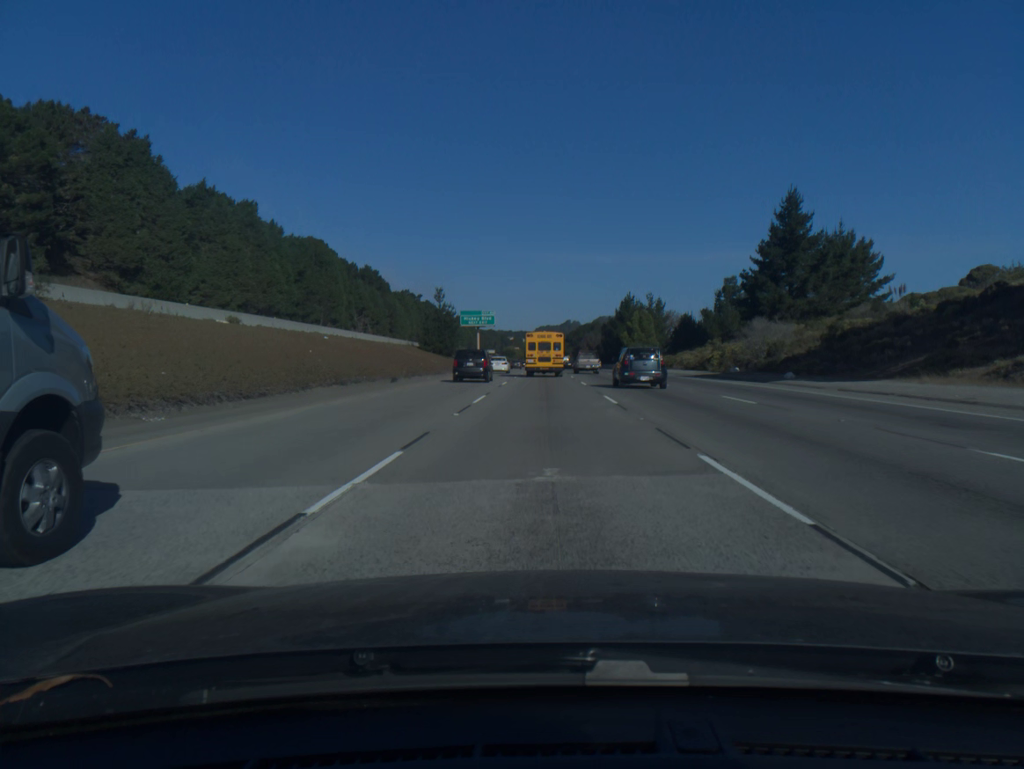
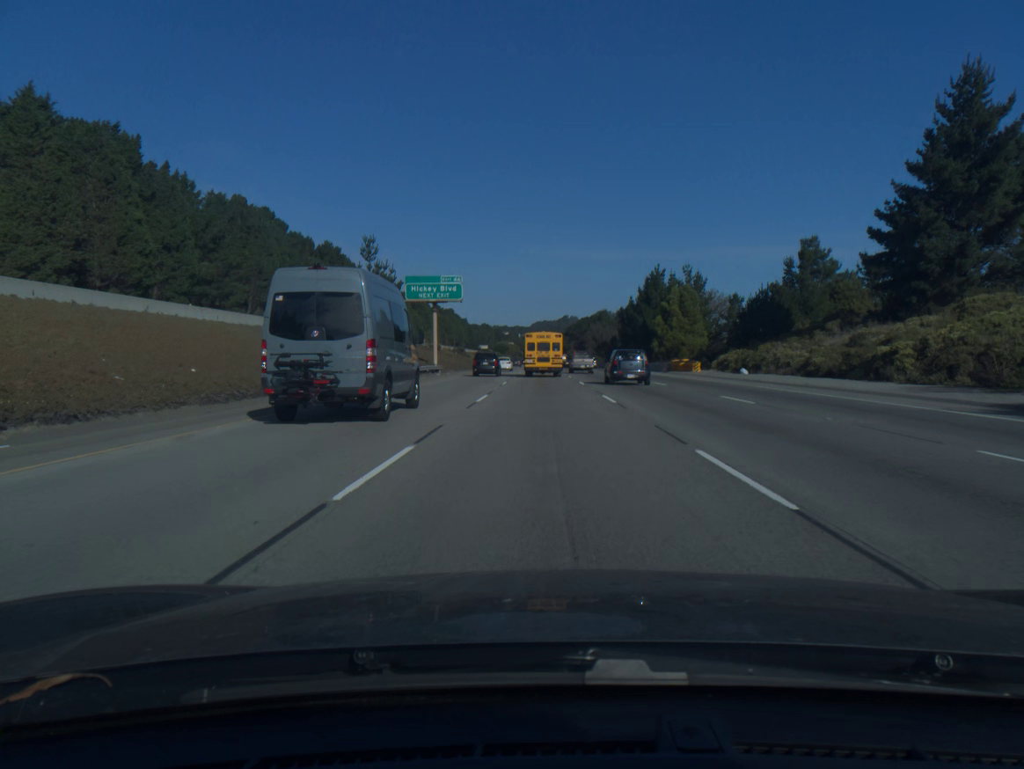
(0.0, +43.2) m; 0°
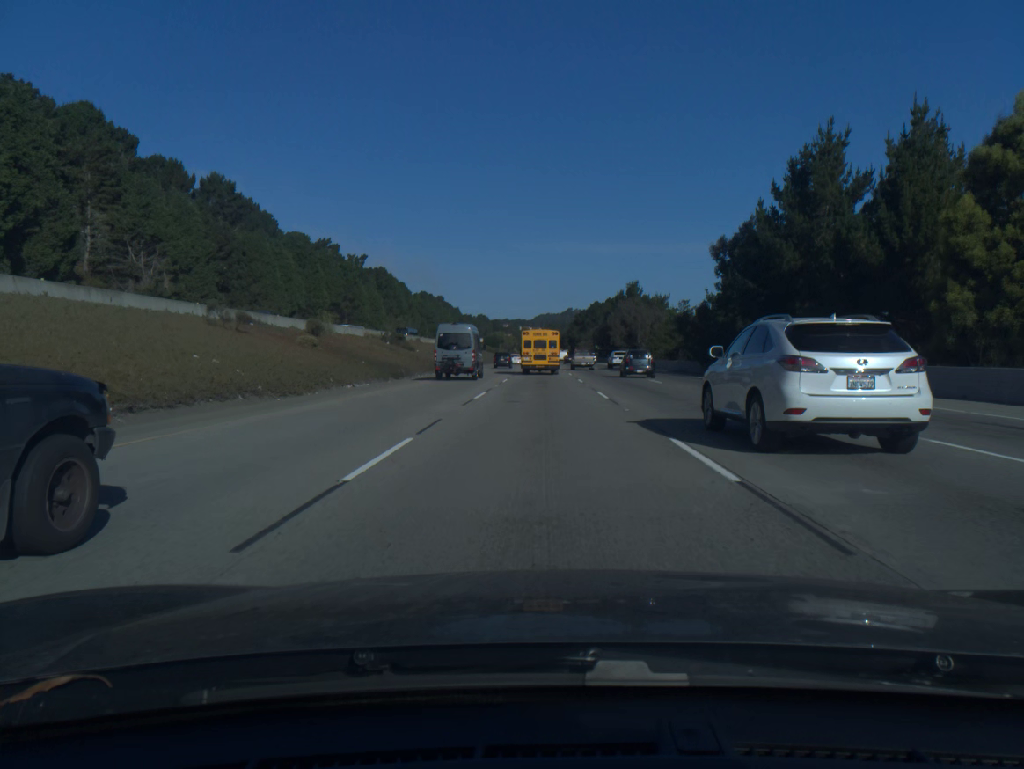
(+0.2, +72.0) m; 0°
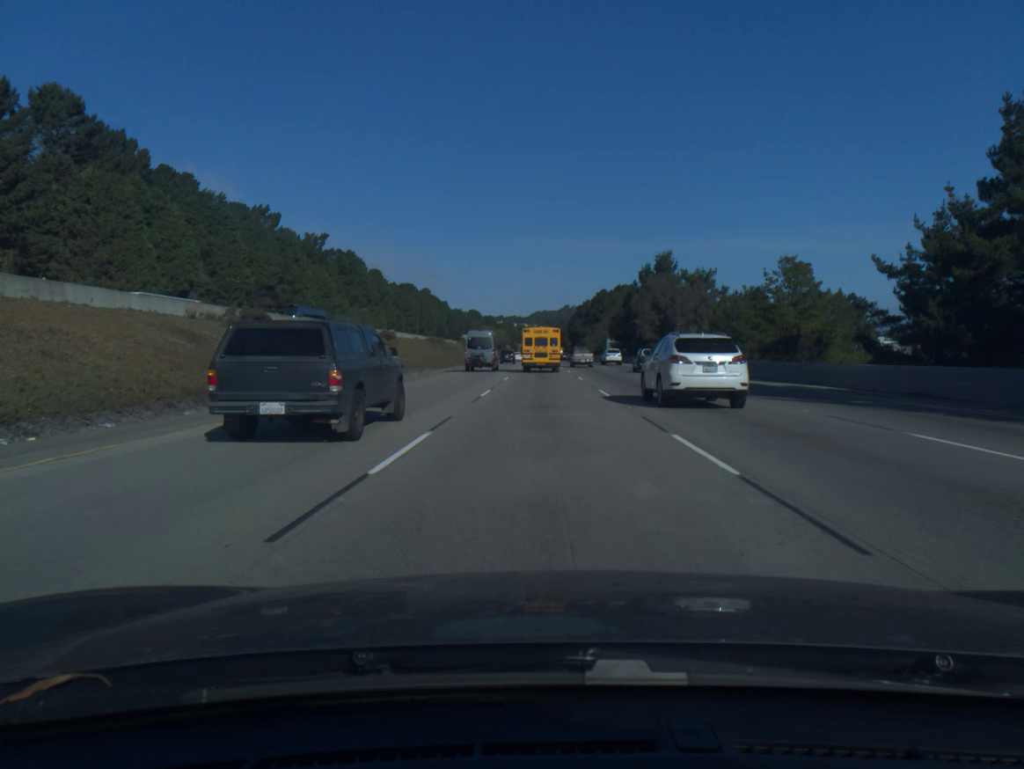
(0.0, +43.3) m; 0°
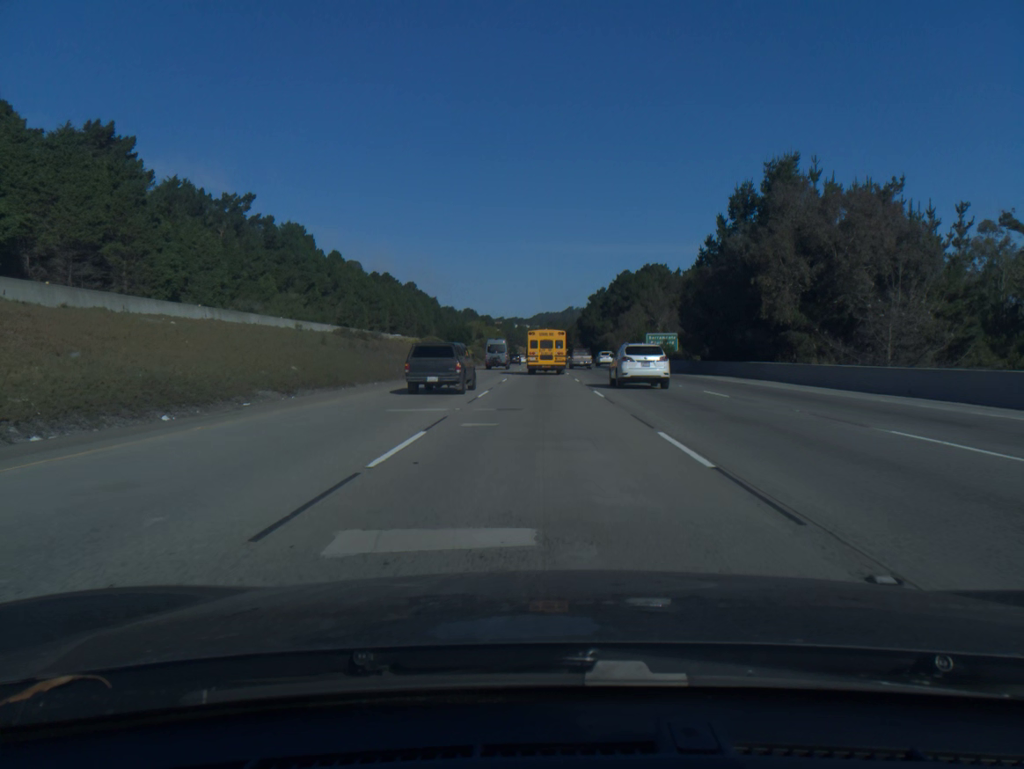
(+0.1, +57.9) m; 0°
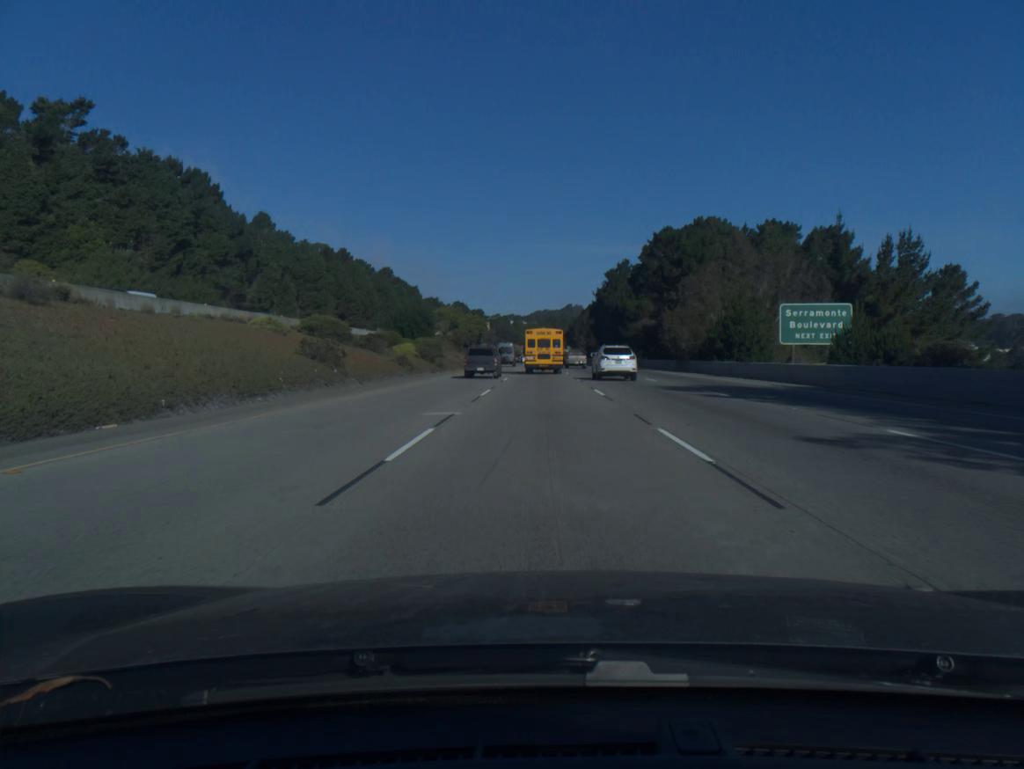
(0.0, +58.0) m; 0°
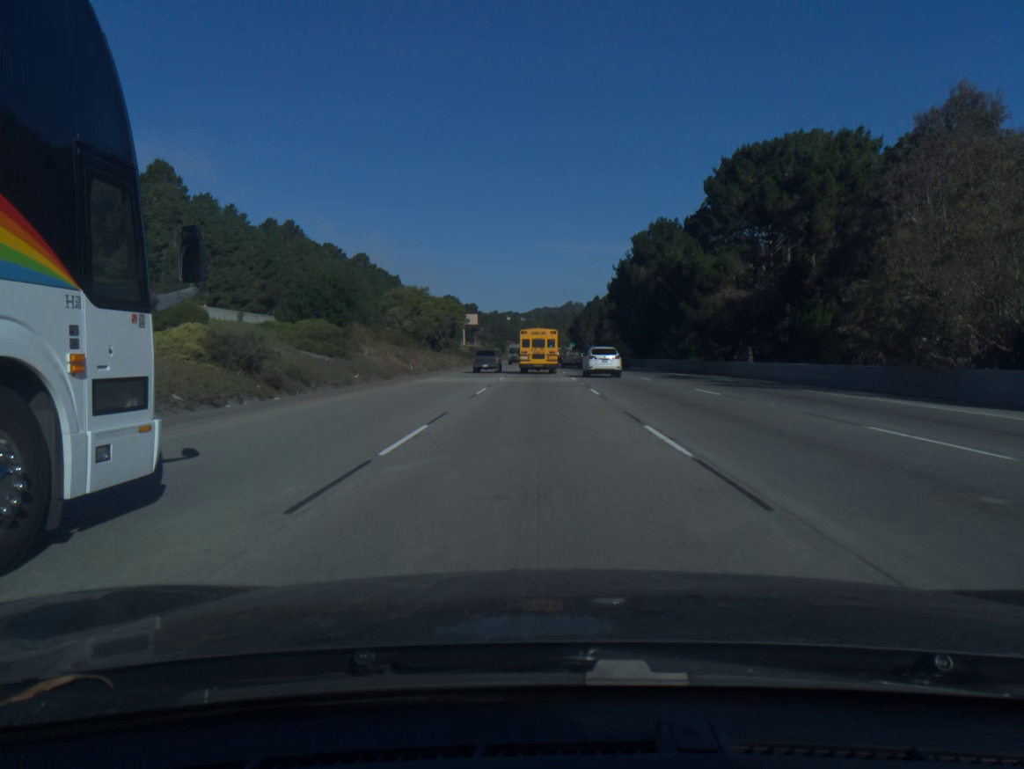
(+0.1, +43.4) m; 0°
